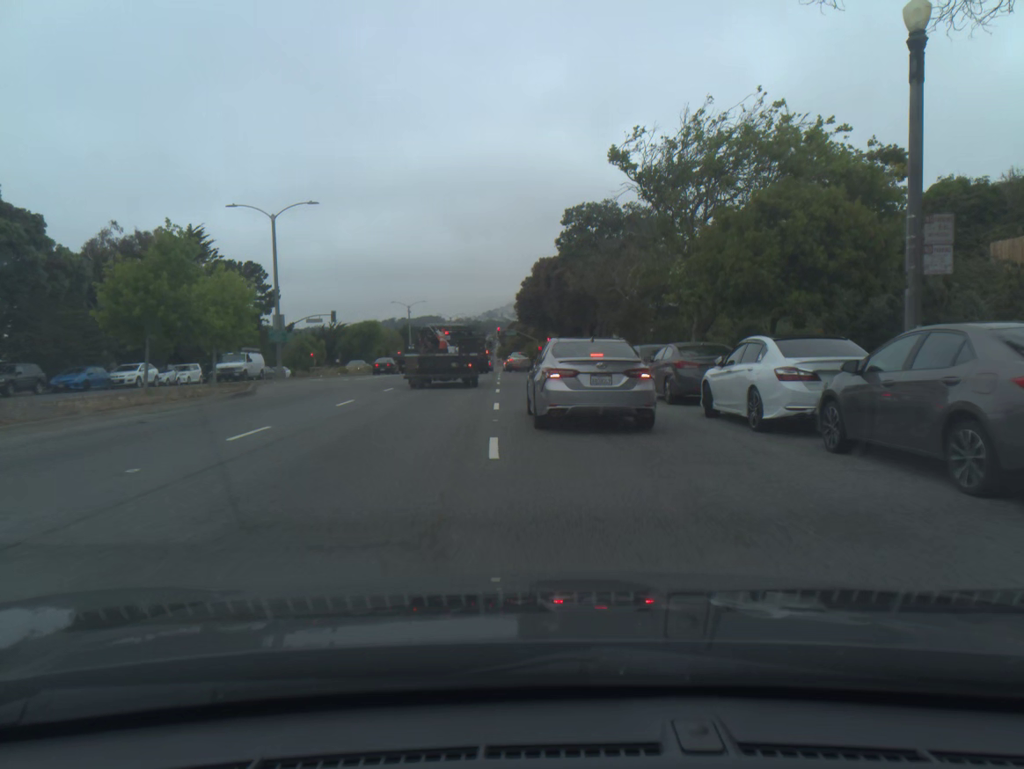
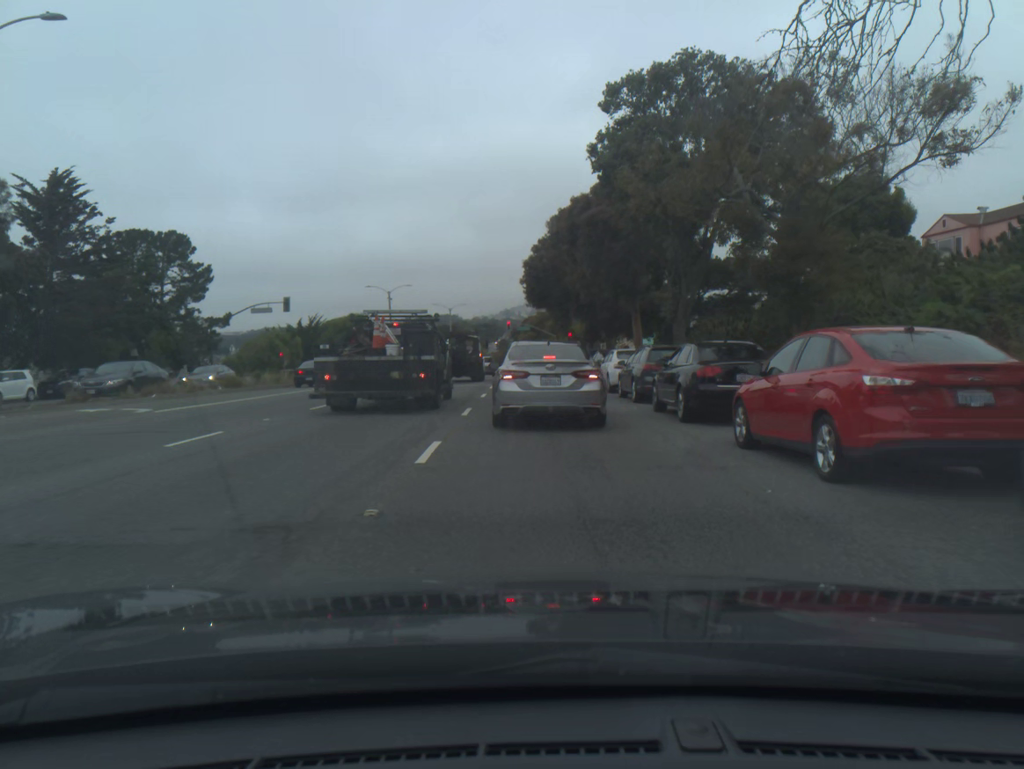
(-0.2, +22.5) m; -1°
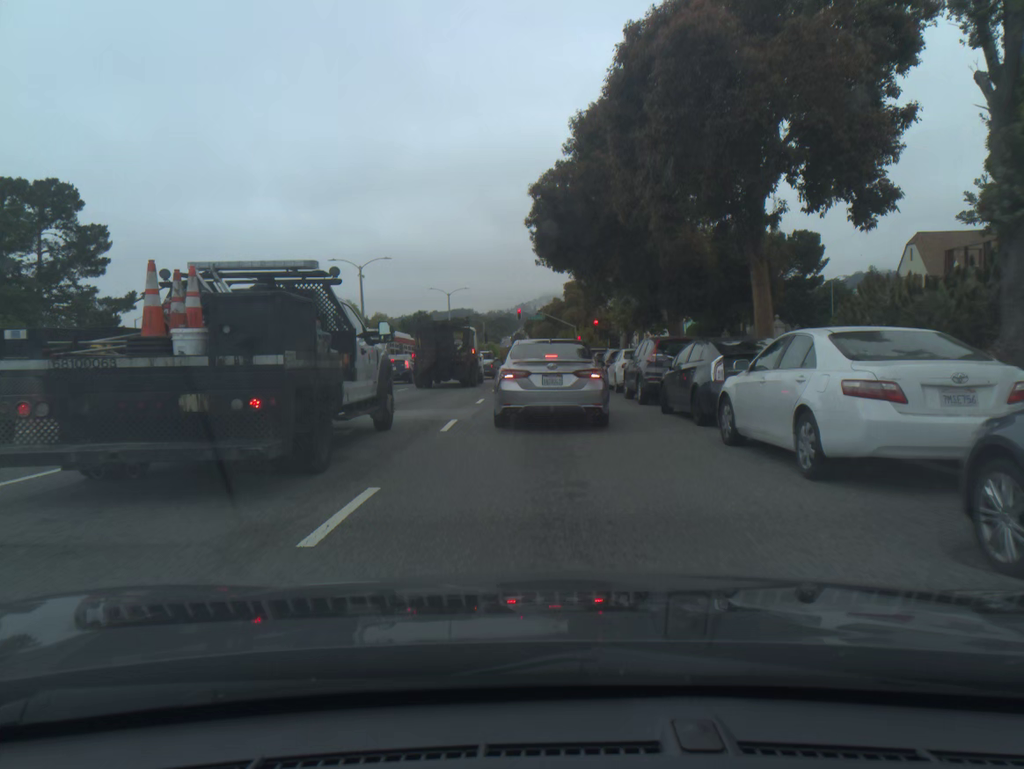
(-0.2, +18.3) m; -1°
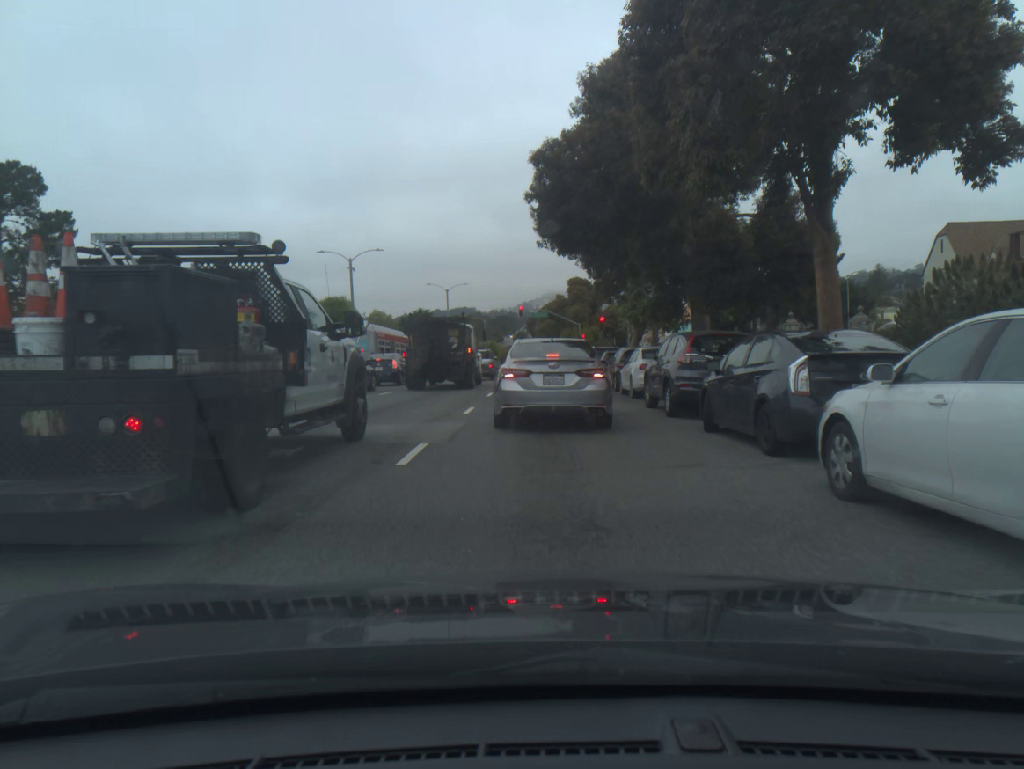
(0.0, +3.9) m; -1°
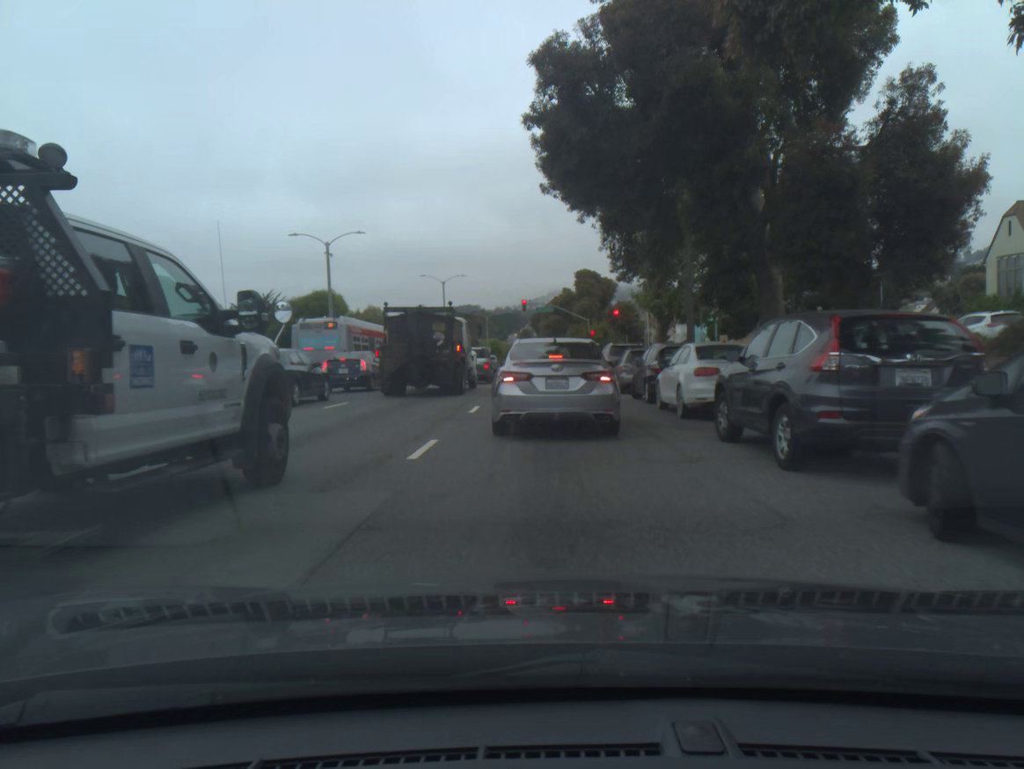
(0.0, +6.9) m; 0°
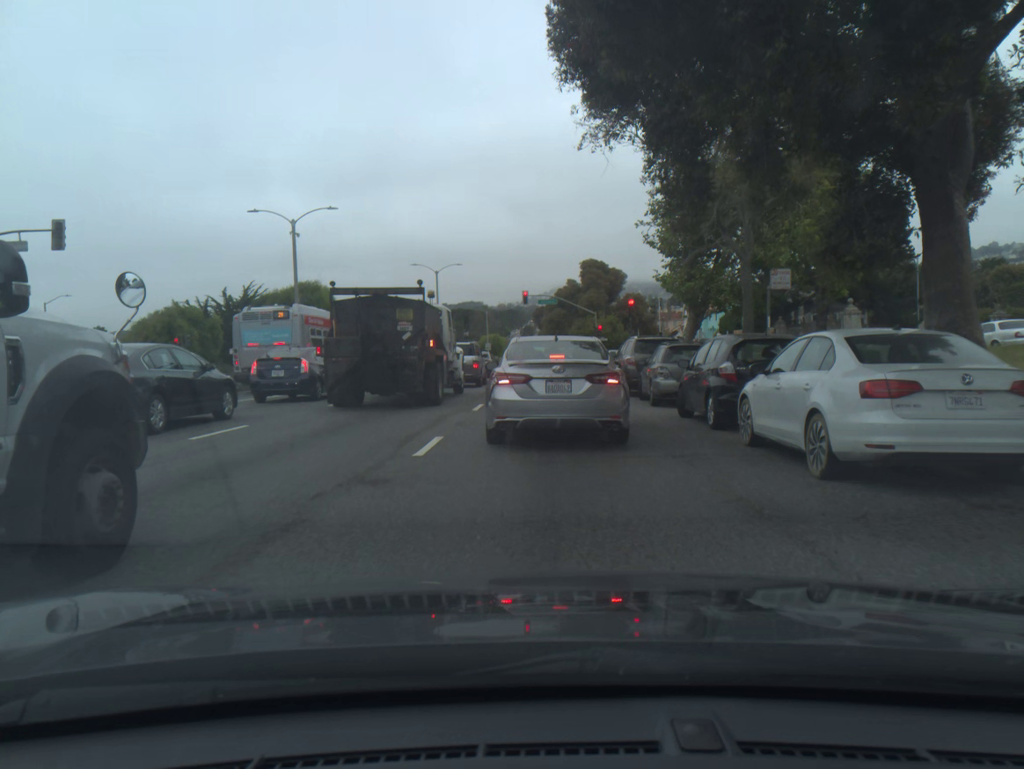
(0.0, +7.4) m; -1°
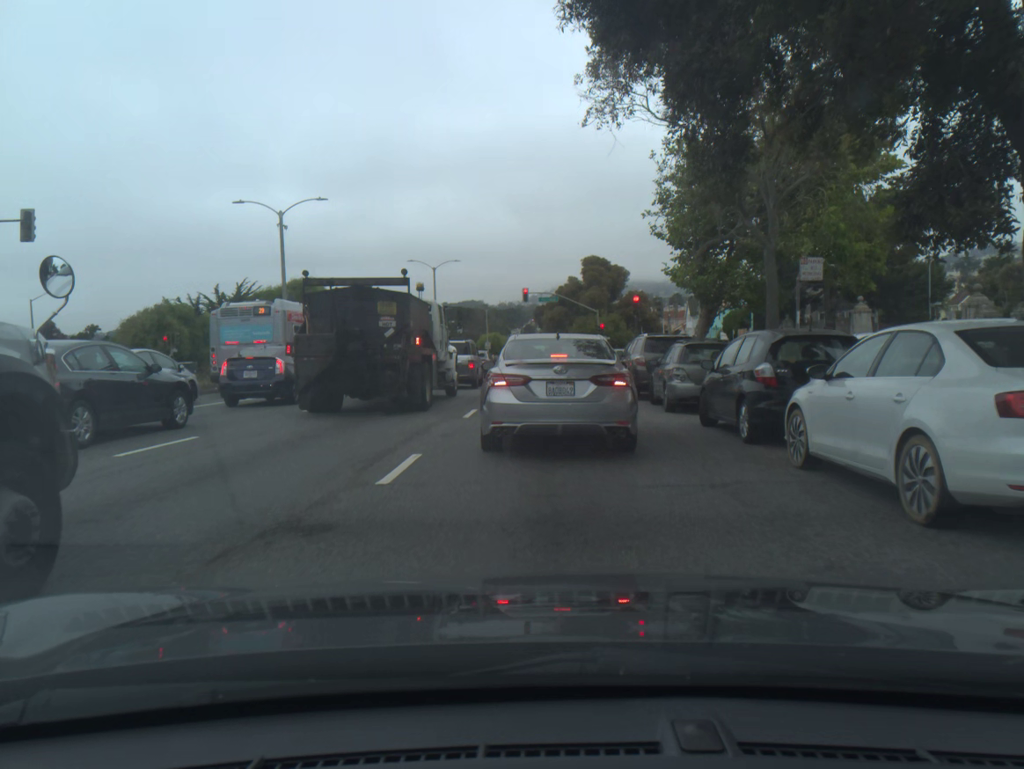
(0.0, +2.1) m; 0°
